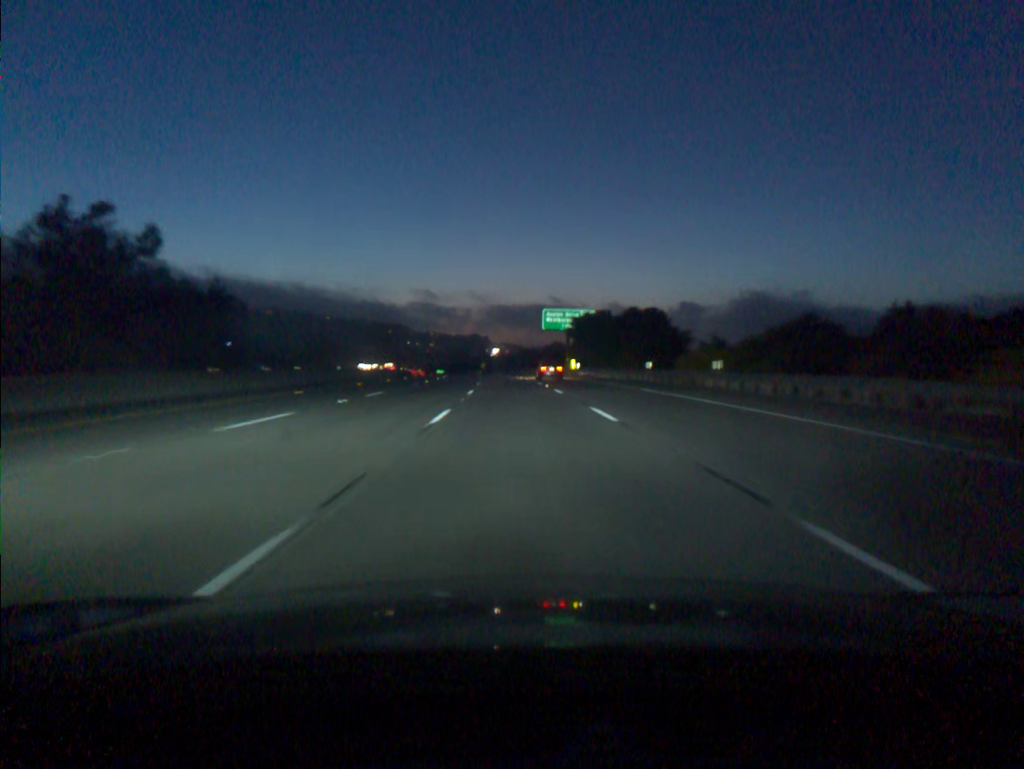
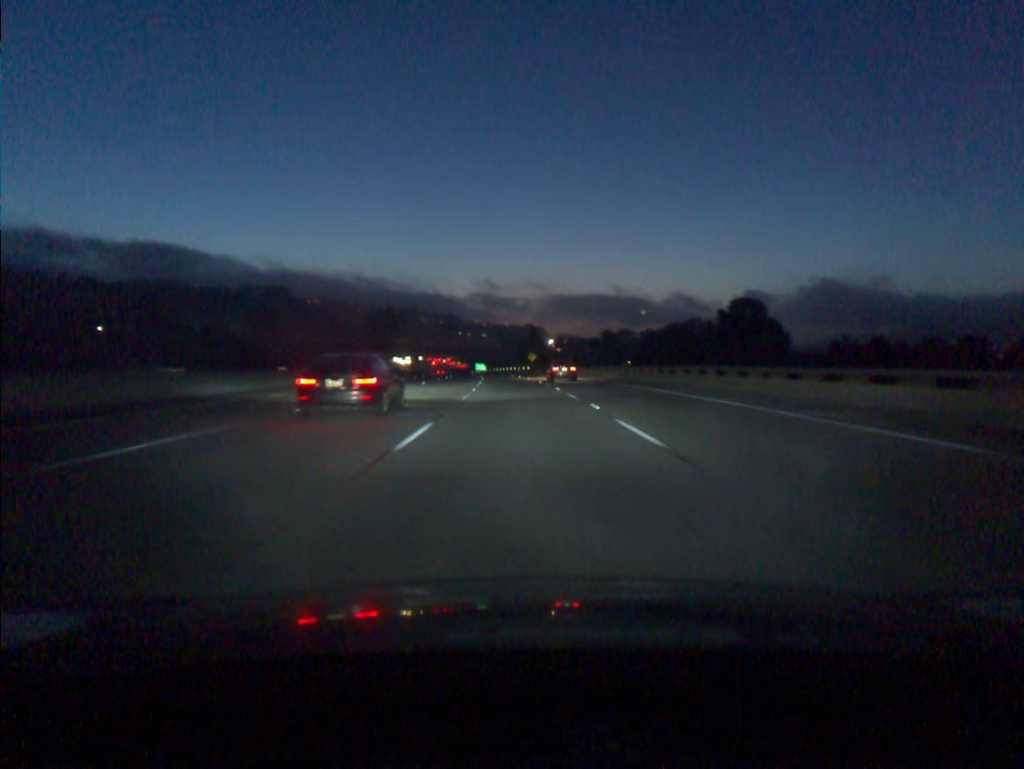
(-3.0, +92.2) m; -4°
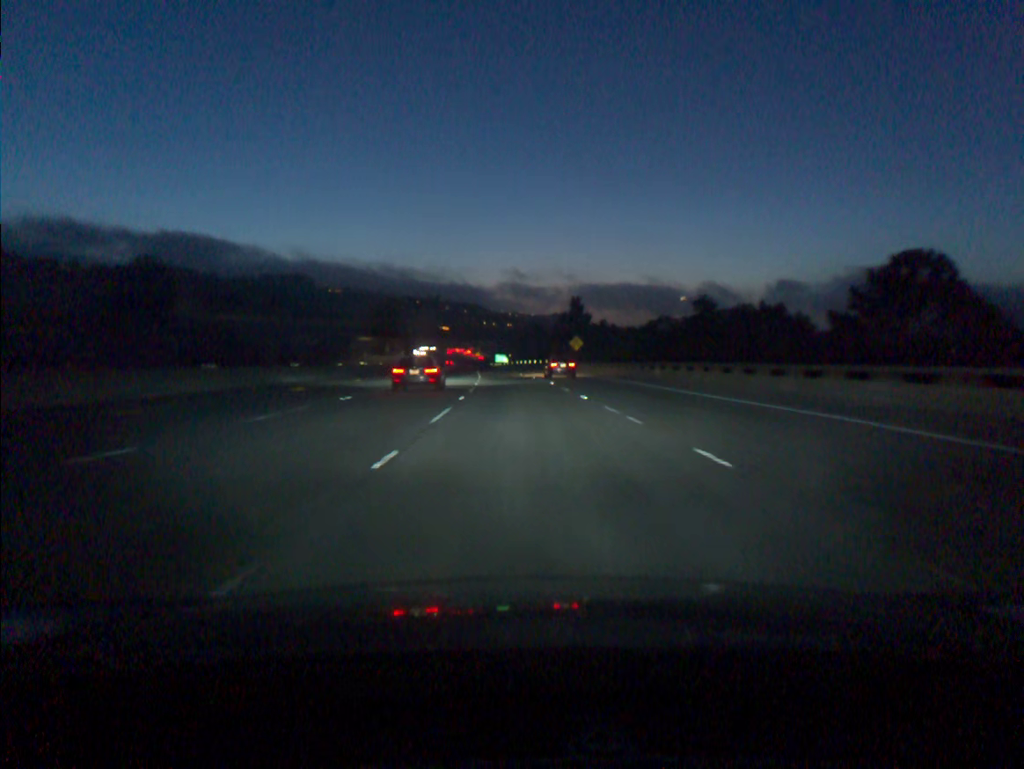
(-1.0, +55.0) m; -2°
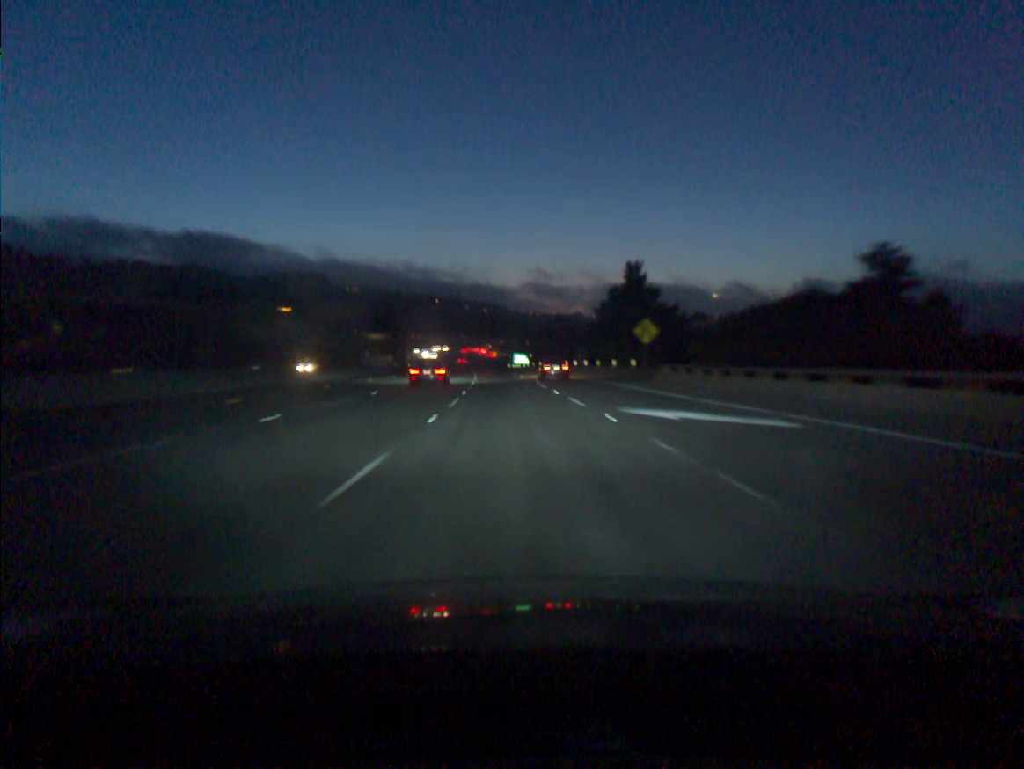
(-0.4, +36.8) m; -1°
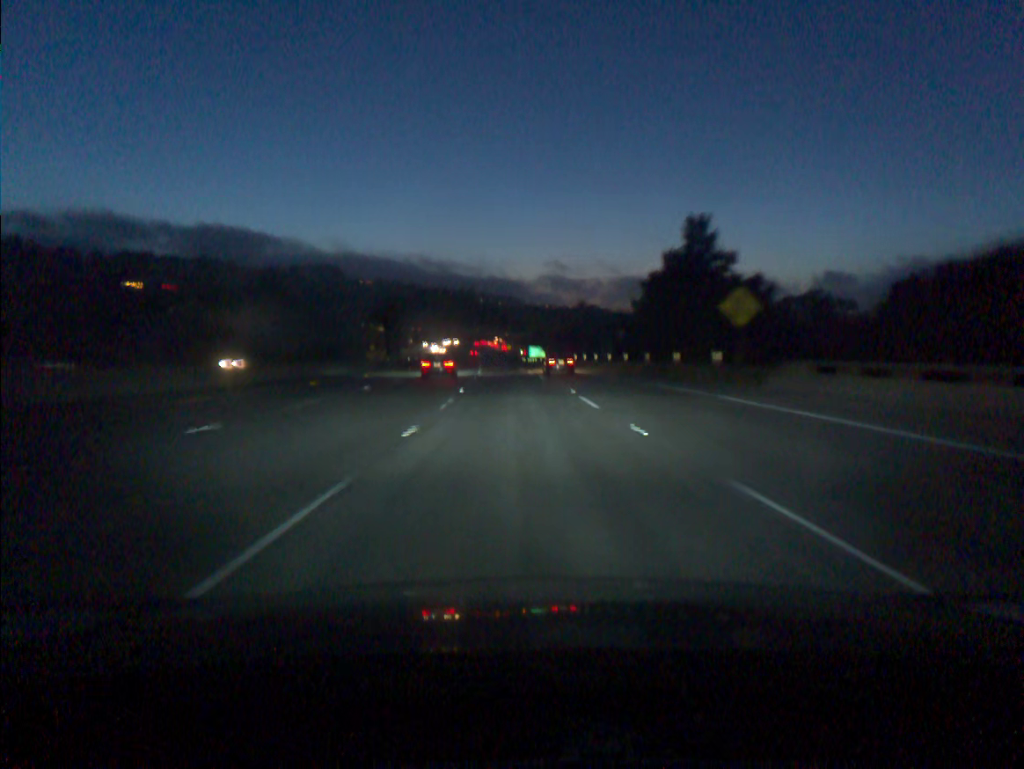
(-0.2, +18.4) m; -1°
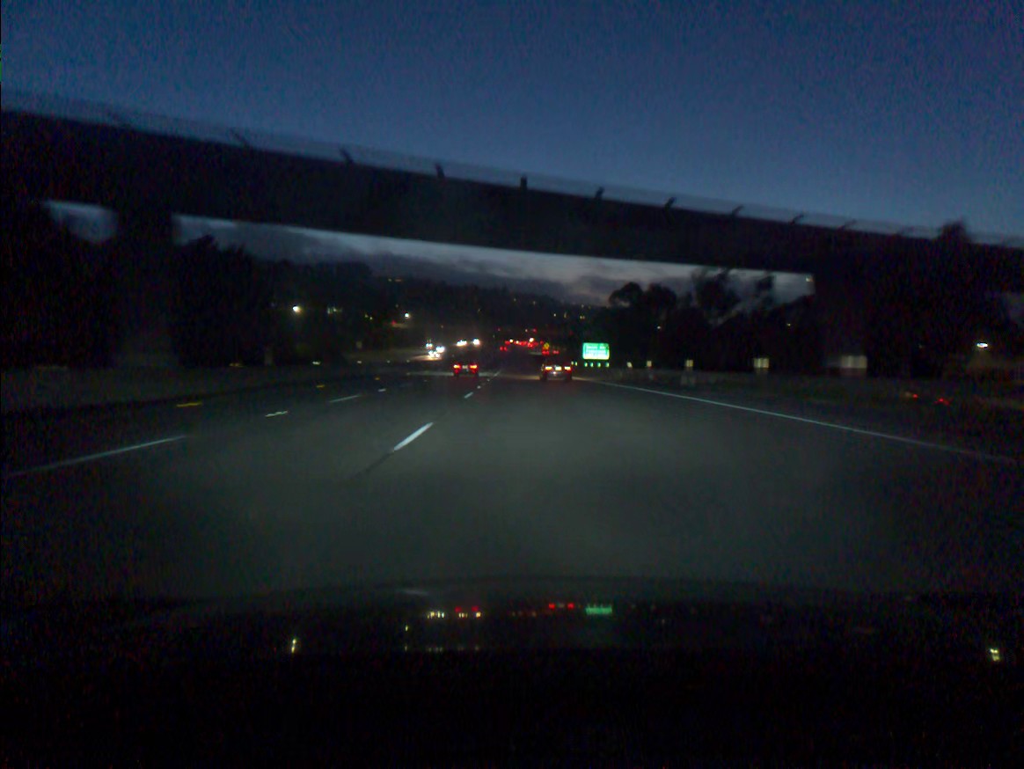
(-1.9, +73.7) m; -2°
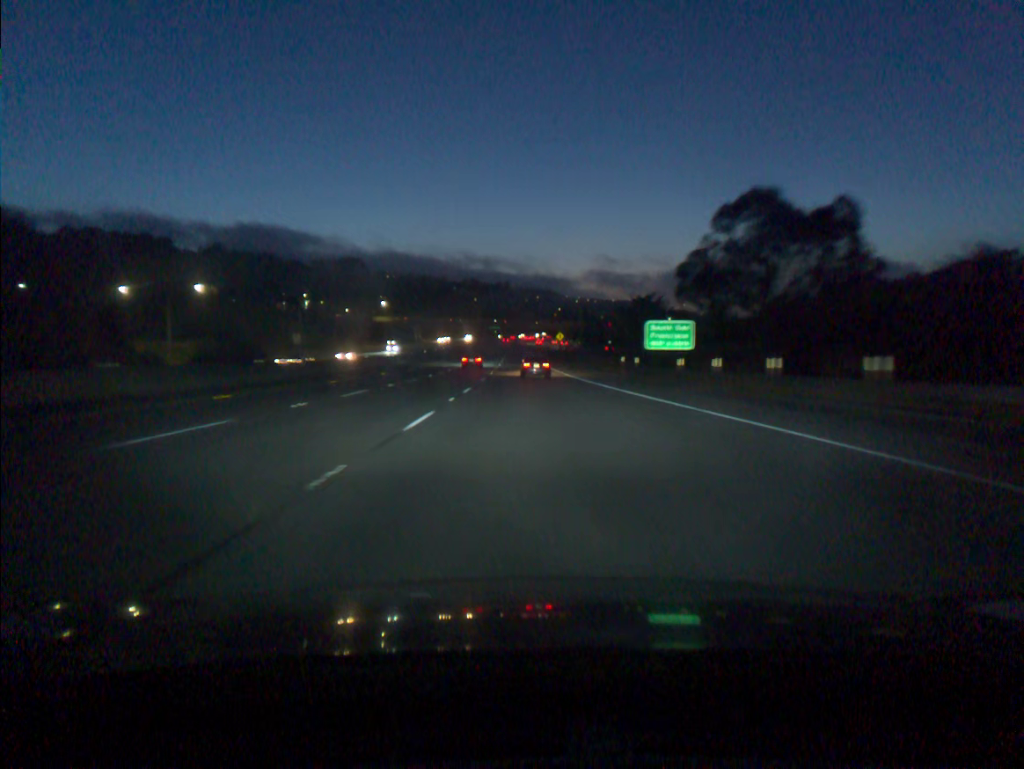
(0.0, +55.3) m; 0°
